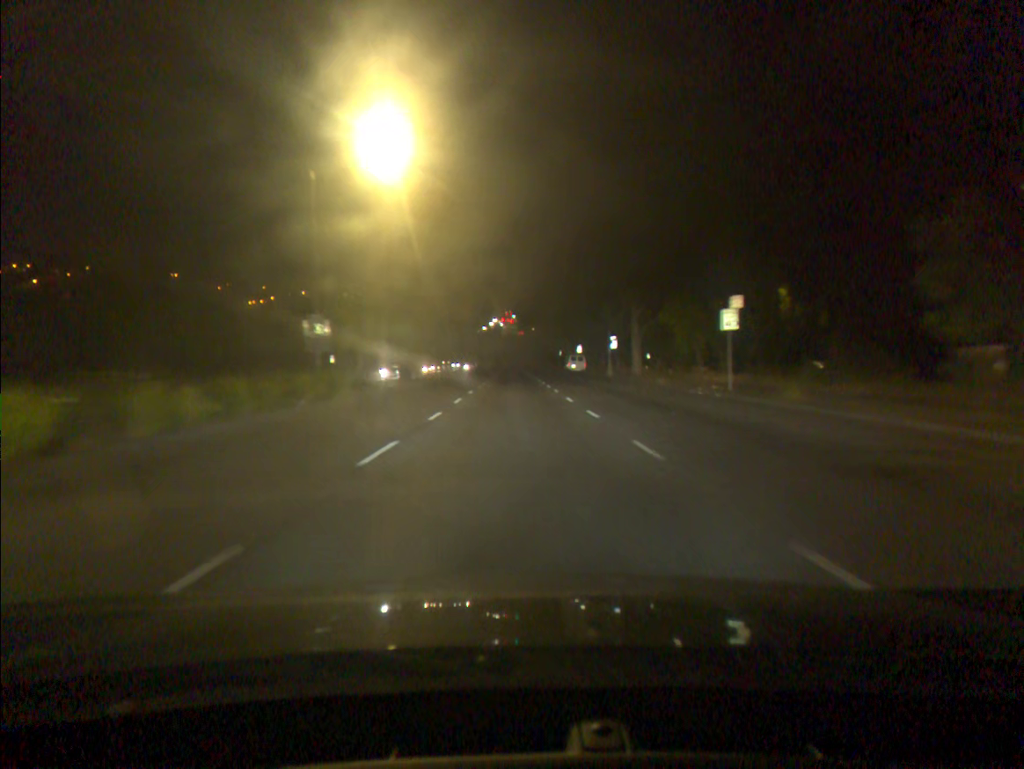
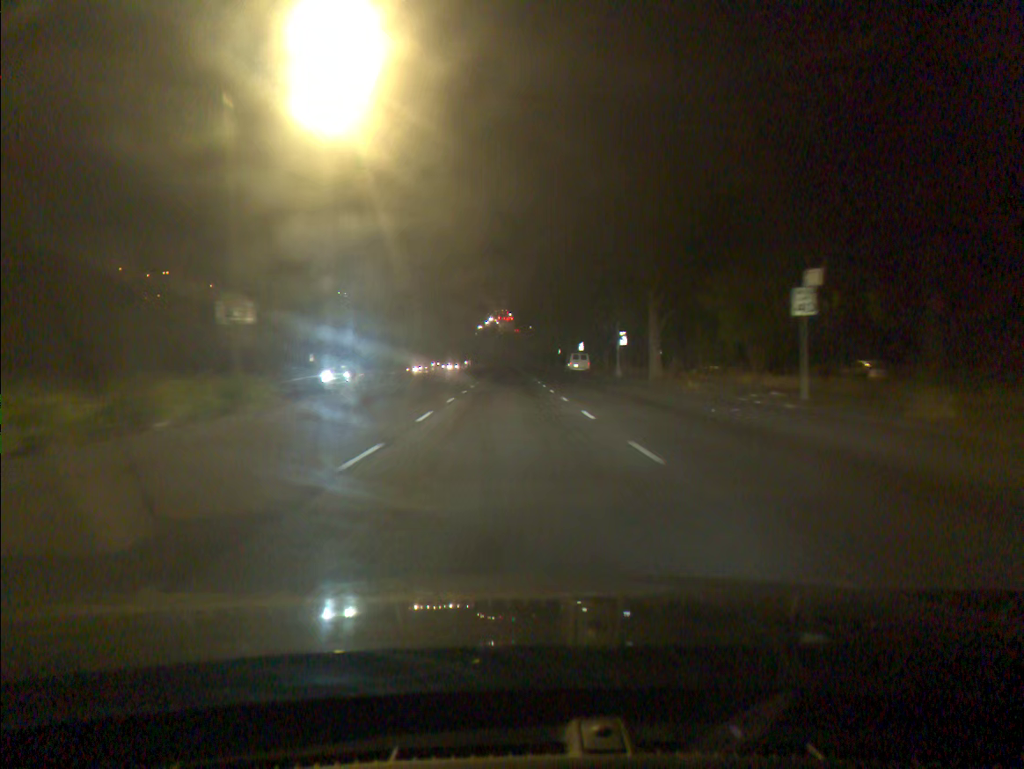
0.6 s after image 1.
(0.0, +7.9) m; 0°
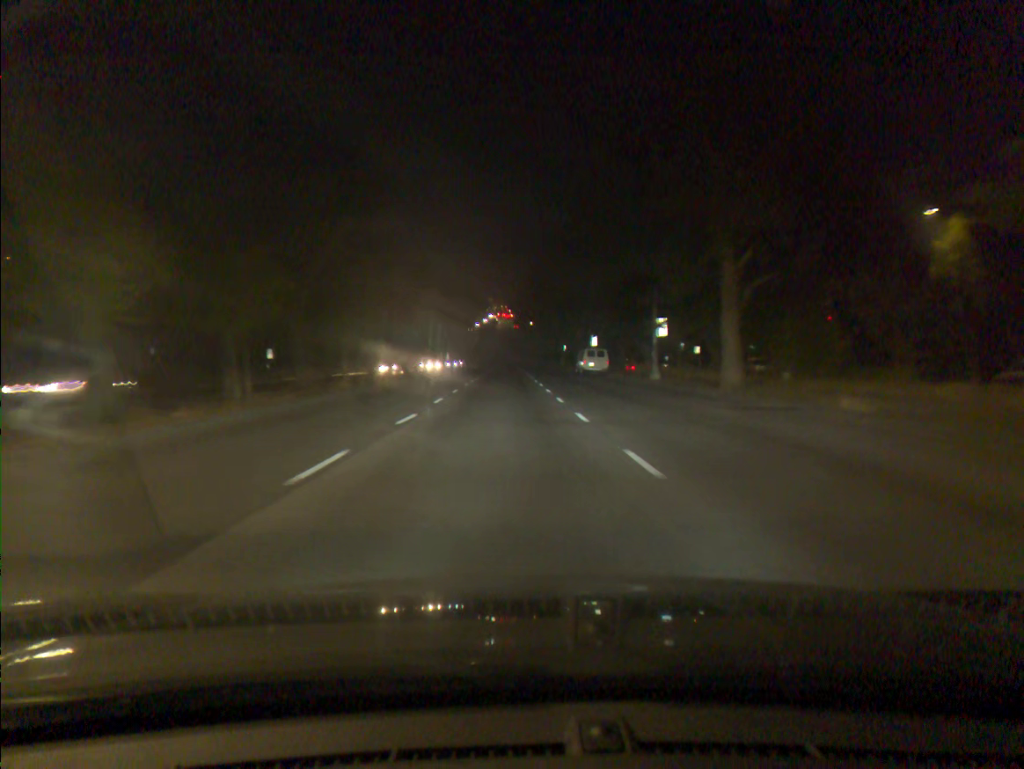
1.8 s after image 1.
(0.0, +16.1) m; 0°
